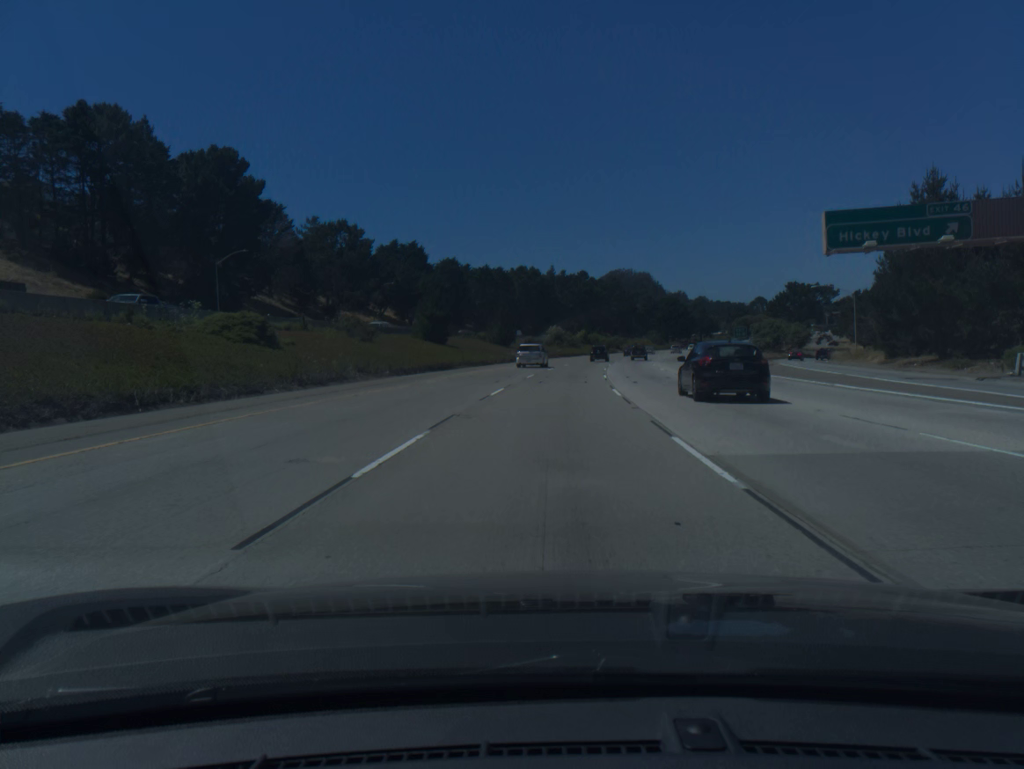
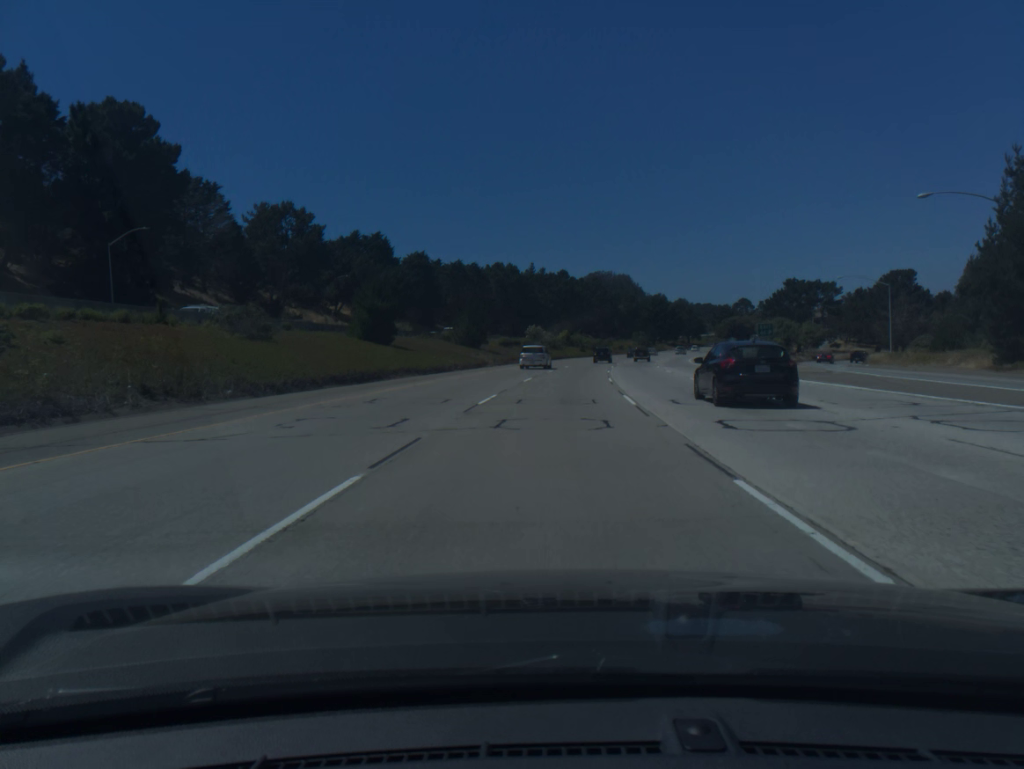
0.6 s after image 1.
(+0.2, +18.3) m; +1°
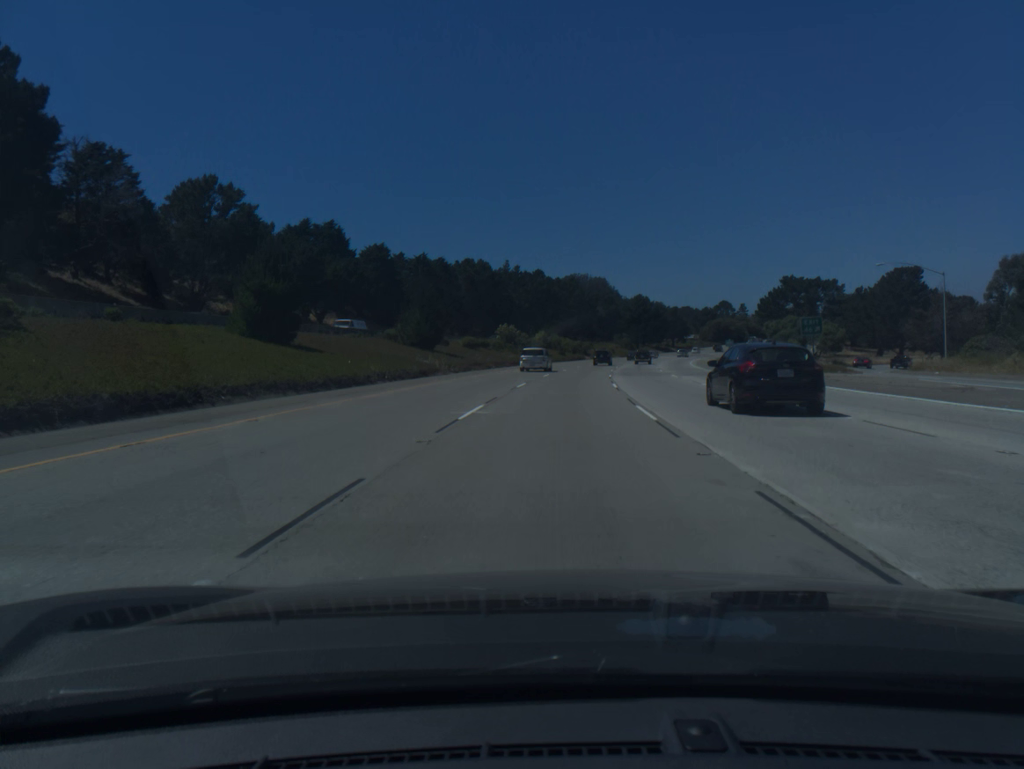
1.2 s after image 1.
(+0.3, +18.2) m; +2°
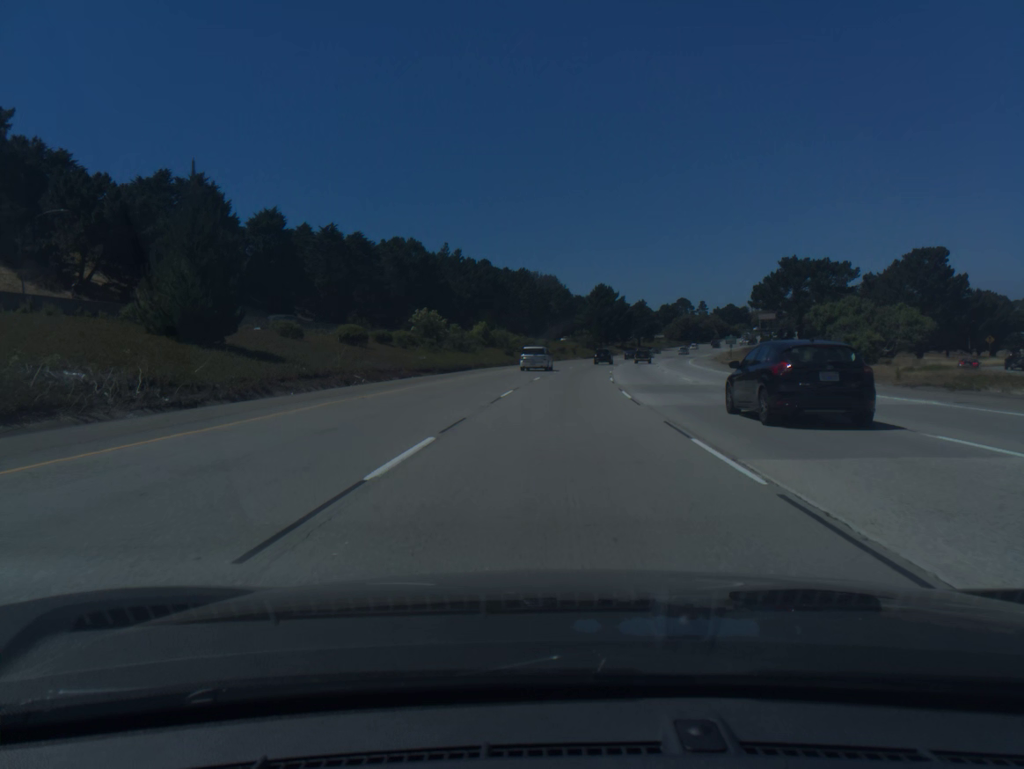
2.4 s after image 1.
(+1.1, +36.5) m; +4°
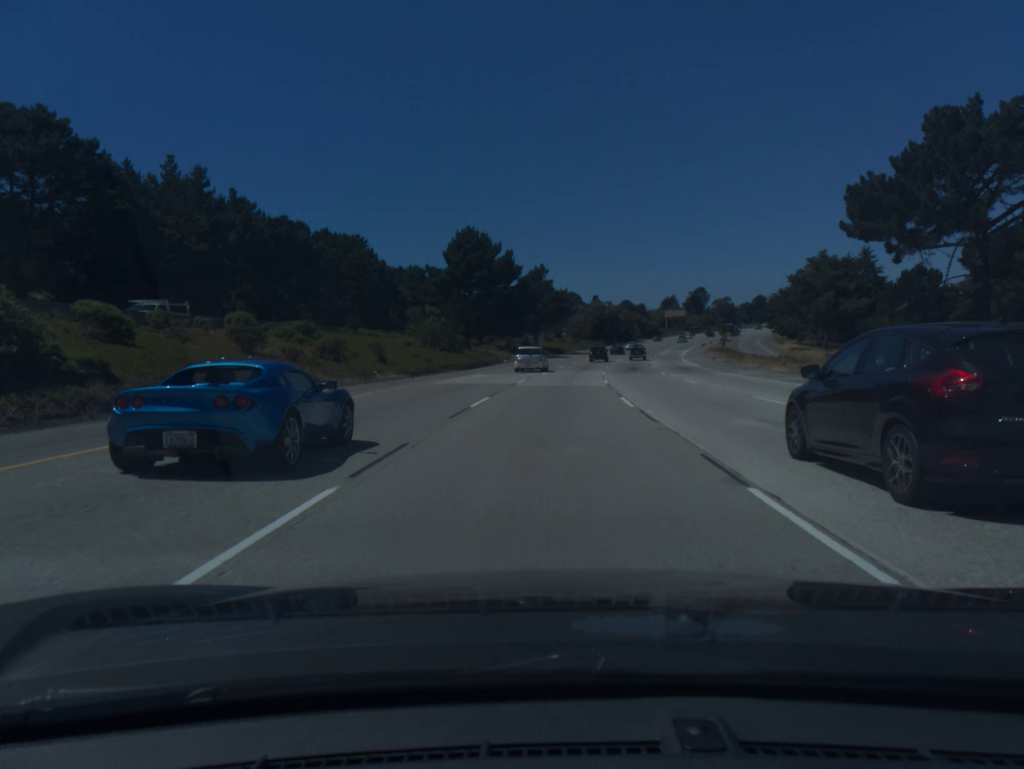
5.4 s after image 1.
(+7.3, +91.3) m; +9°
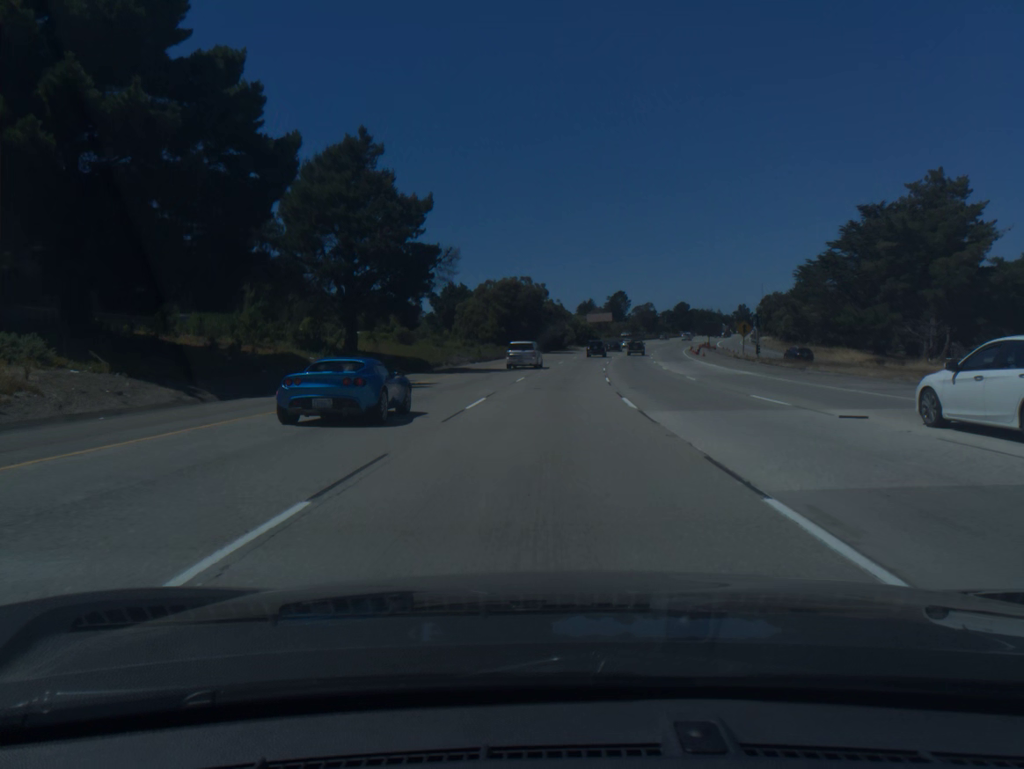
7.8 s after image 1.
(+4.2, +73.3) m; +7°
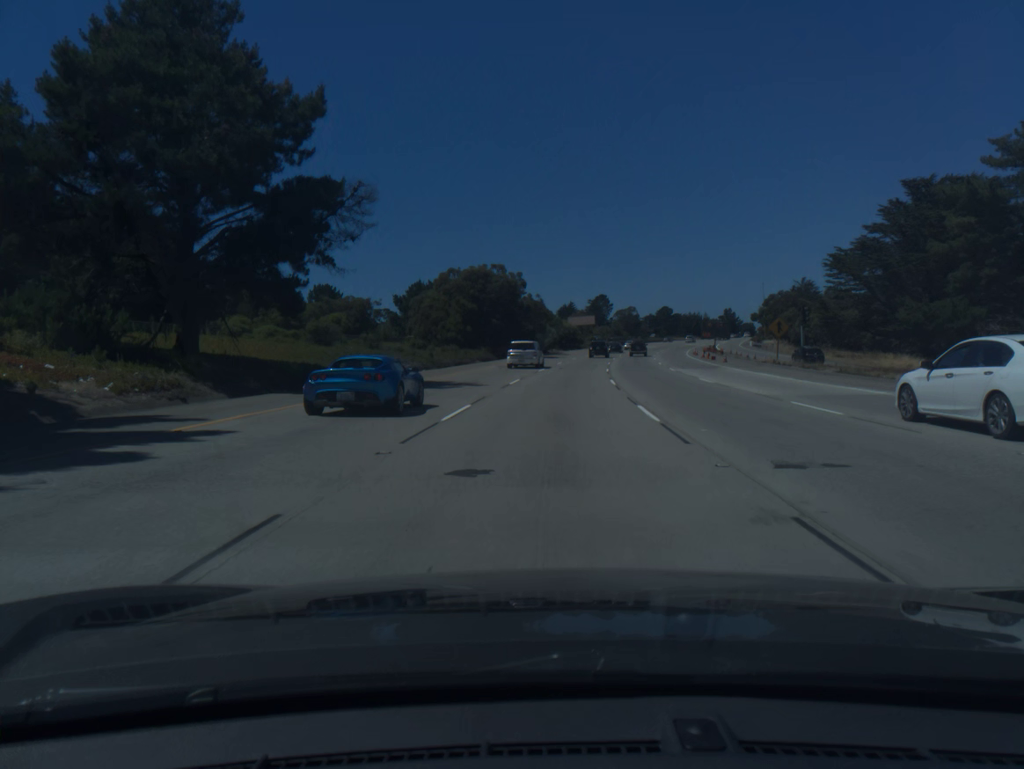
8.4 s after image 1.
(+0.3, +18.3) m; +2°
